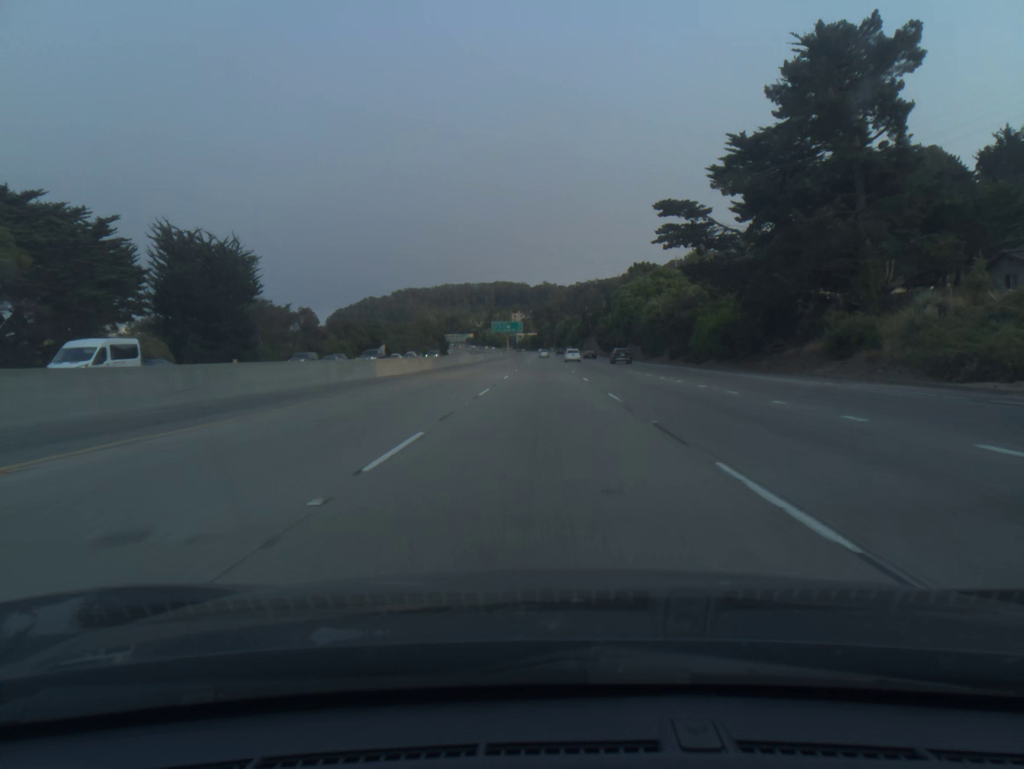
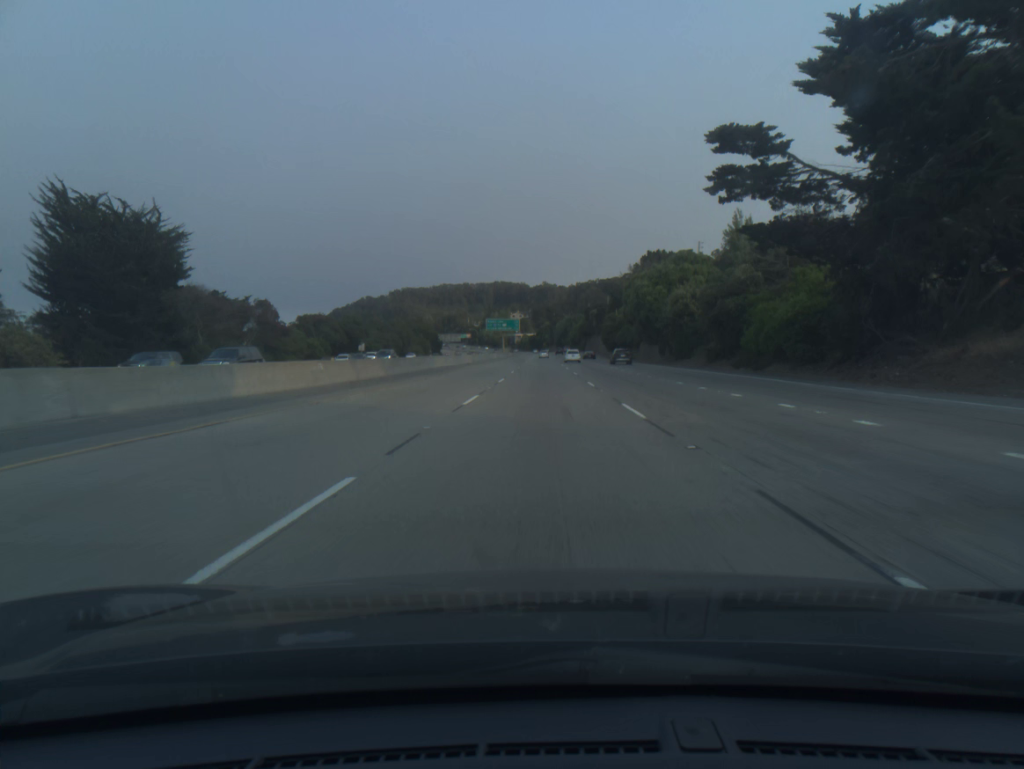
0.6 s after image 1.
(0.0, +18.5) m; 0°
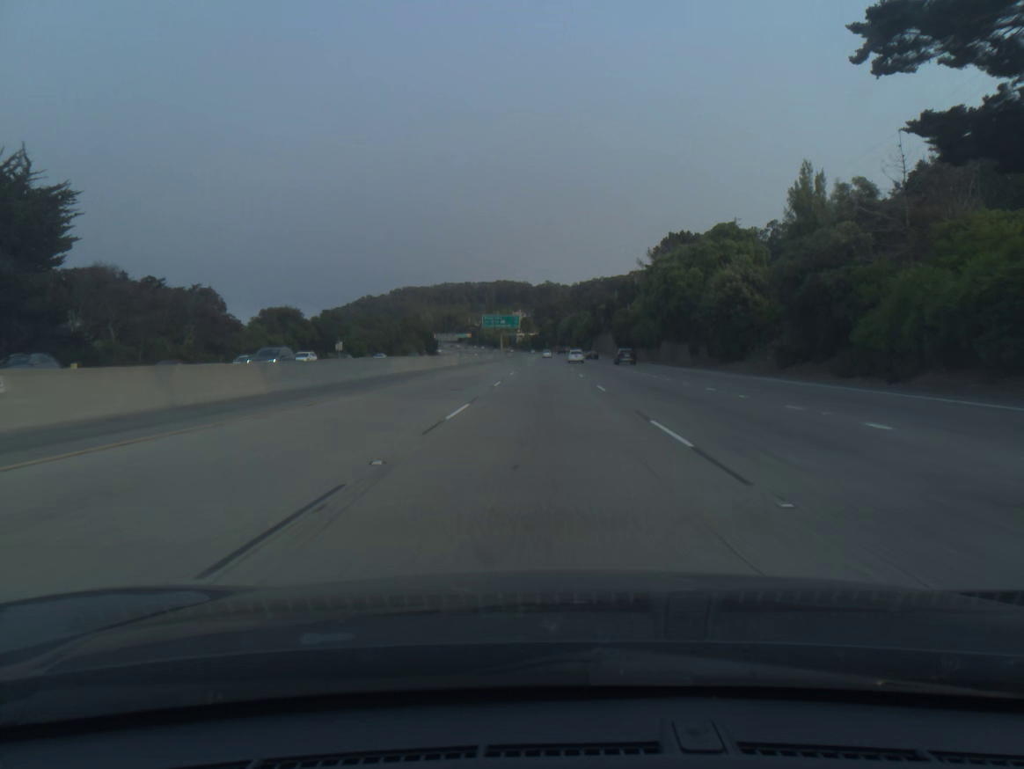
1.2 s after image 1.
(0.0, +18.4) m; 0°
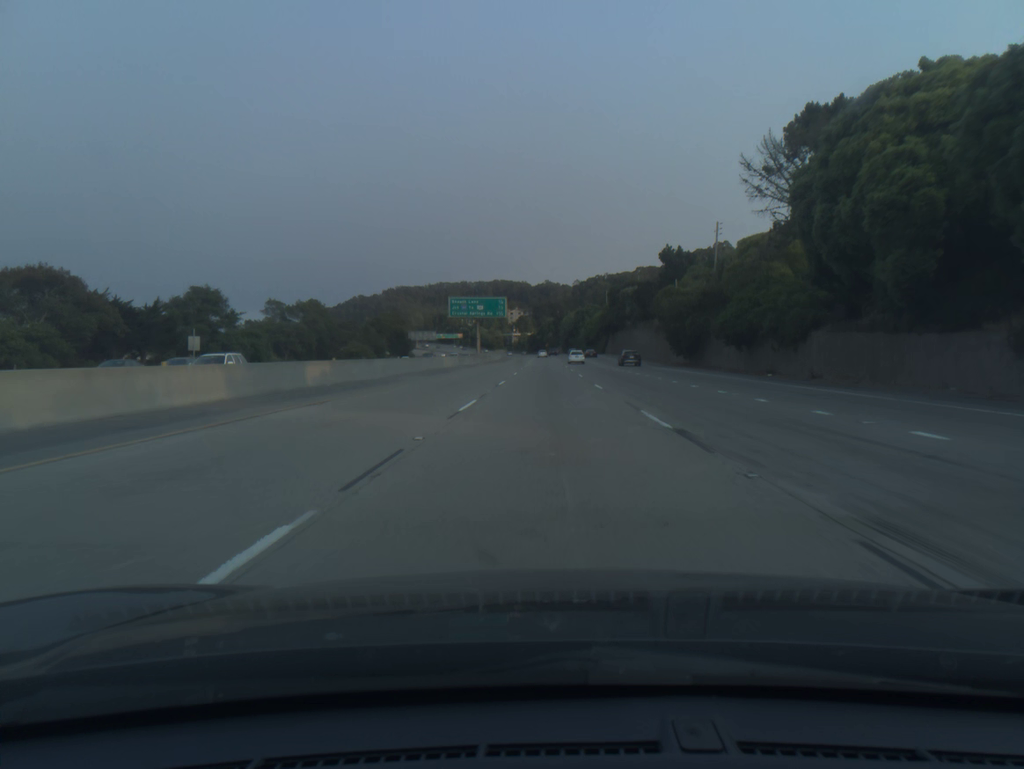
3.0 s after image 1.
(-0.1, +55.1) m; 0°
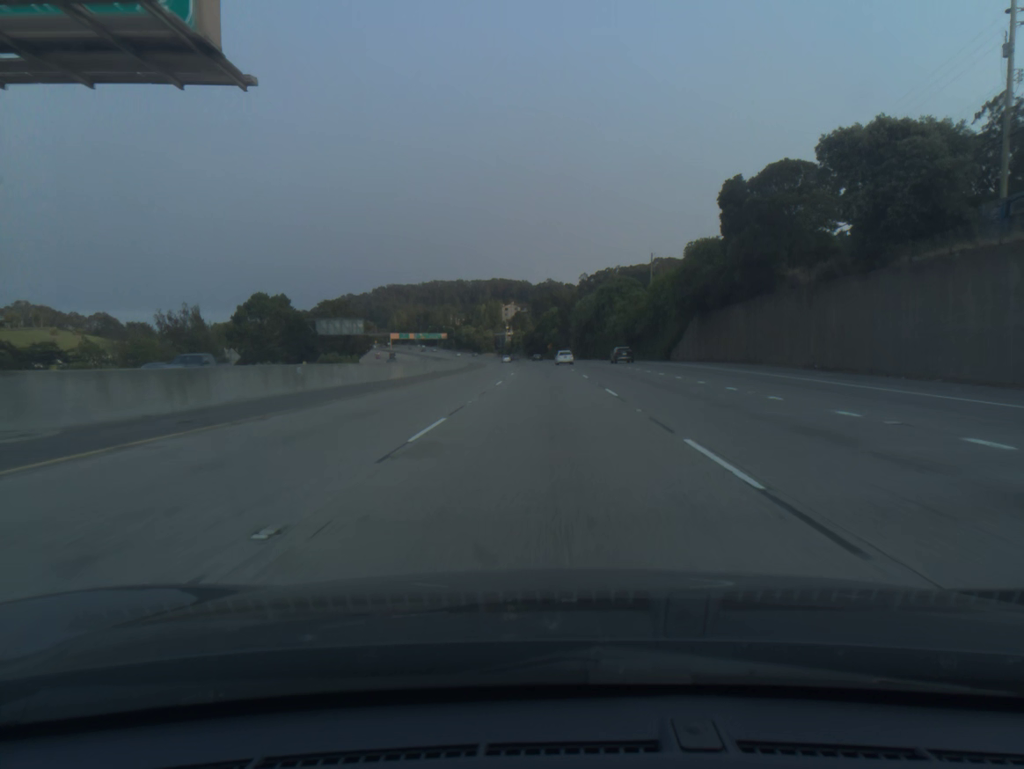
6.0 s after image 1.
(+0.2, +91.3) m; 0°
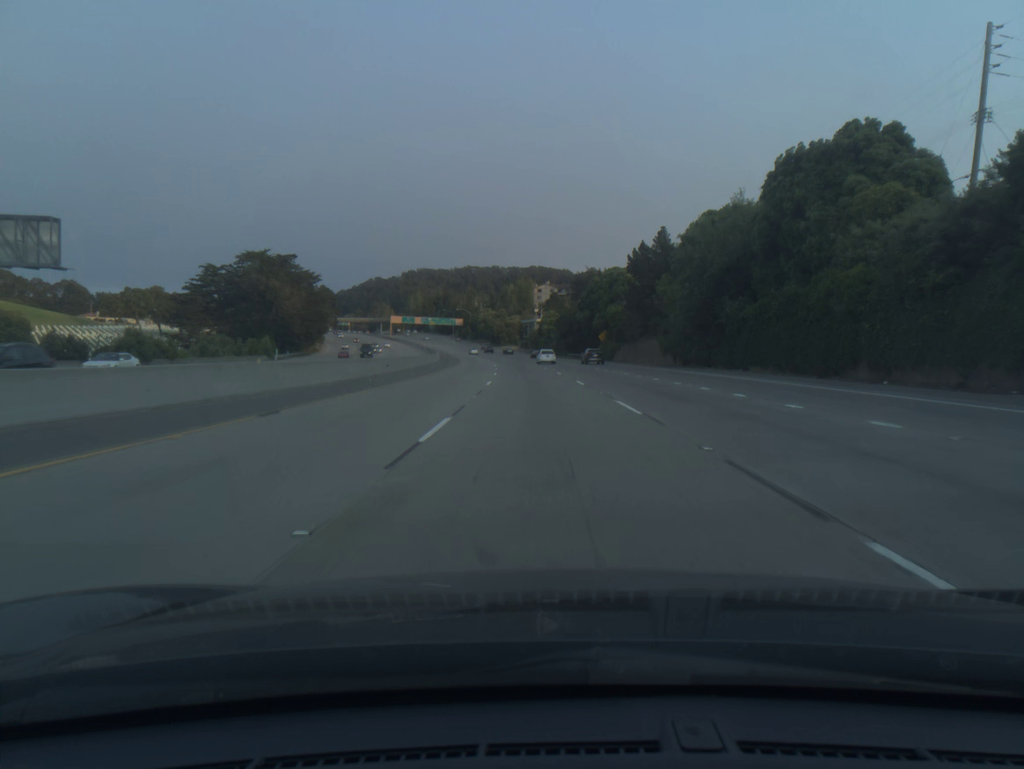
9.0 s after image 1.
(-1.2, +91.3) m; -3°
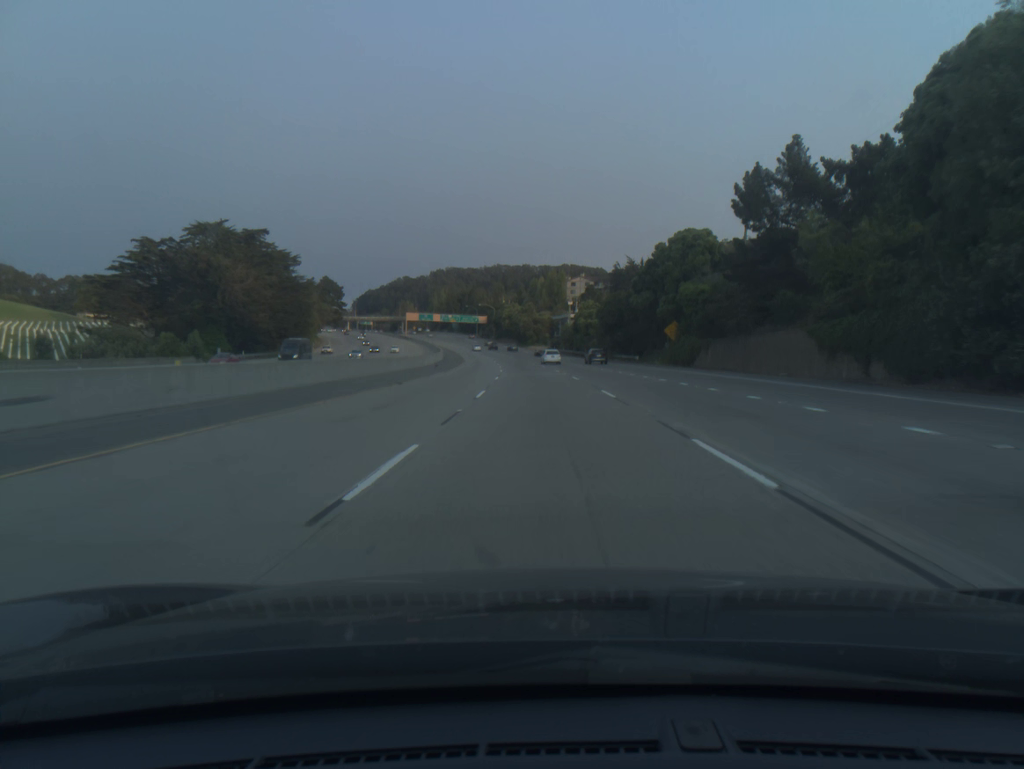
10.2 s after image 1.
(-0.8, +36.6) m; -2°
